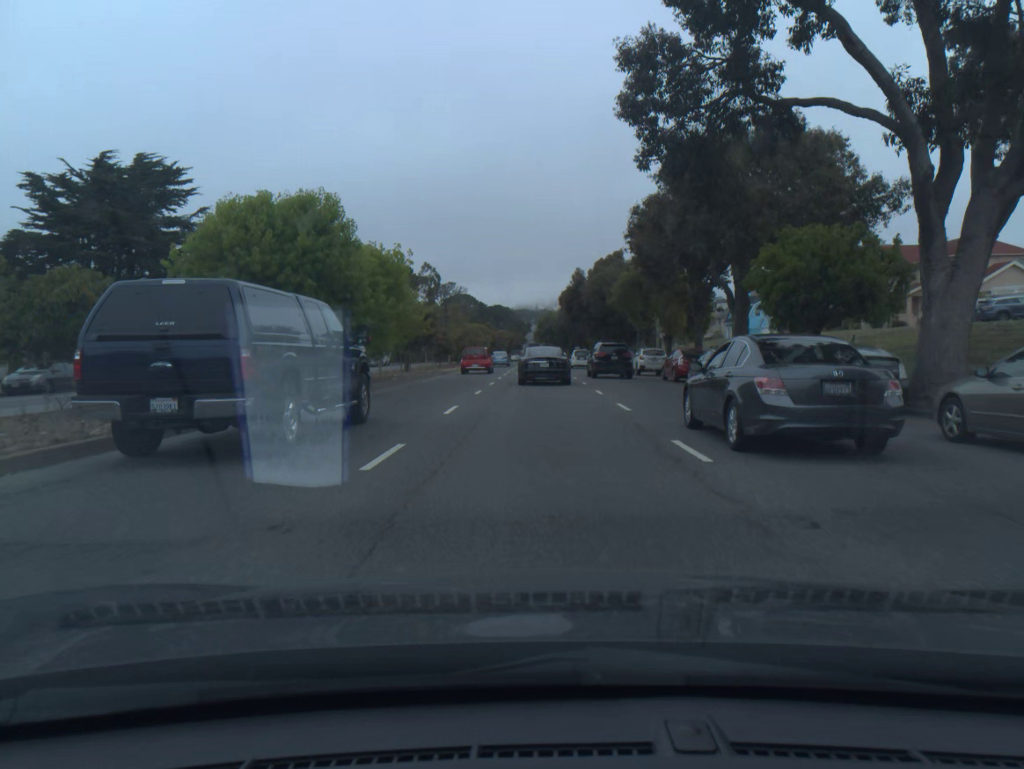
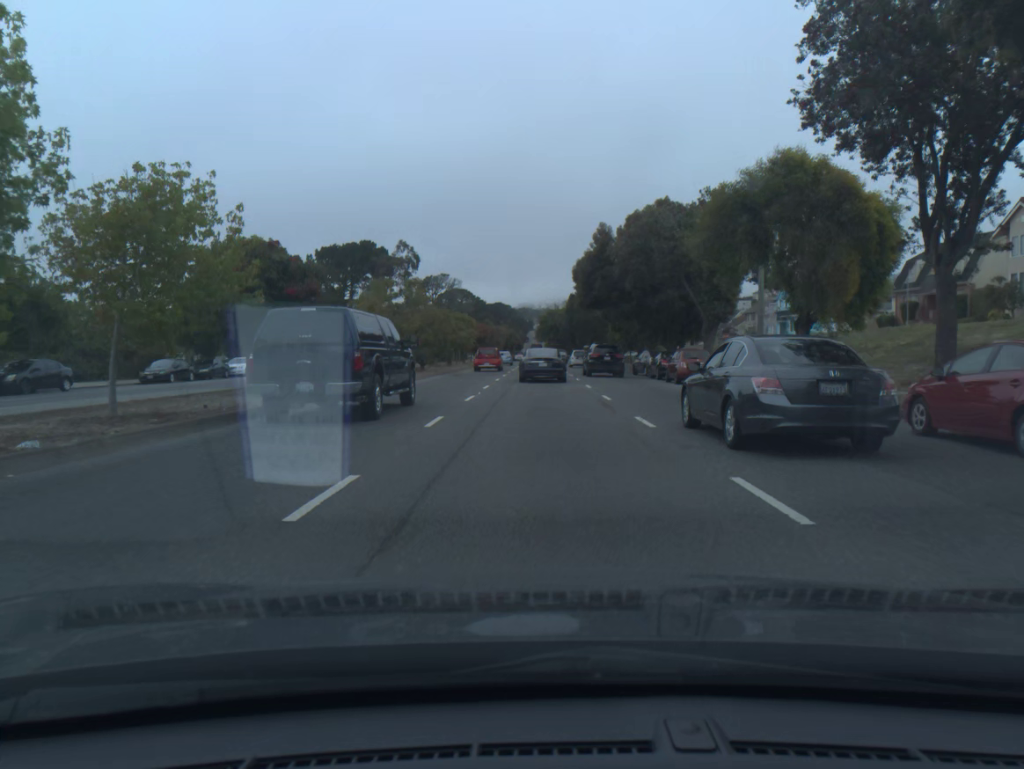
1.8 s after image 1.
(0.0, +24.6) m; 0°
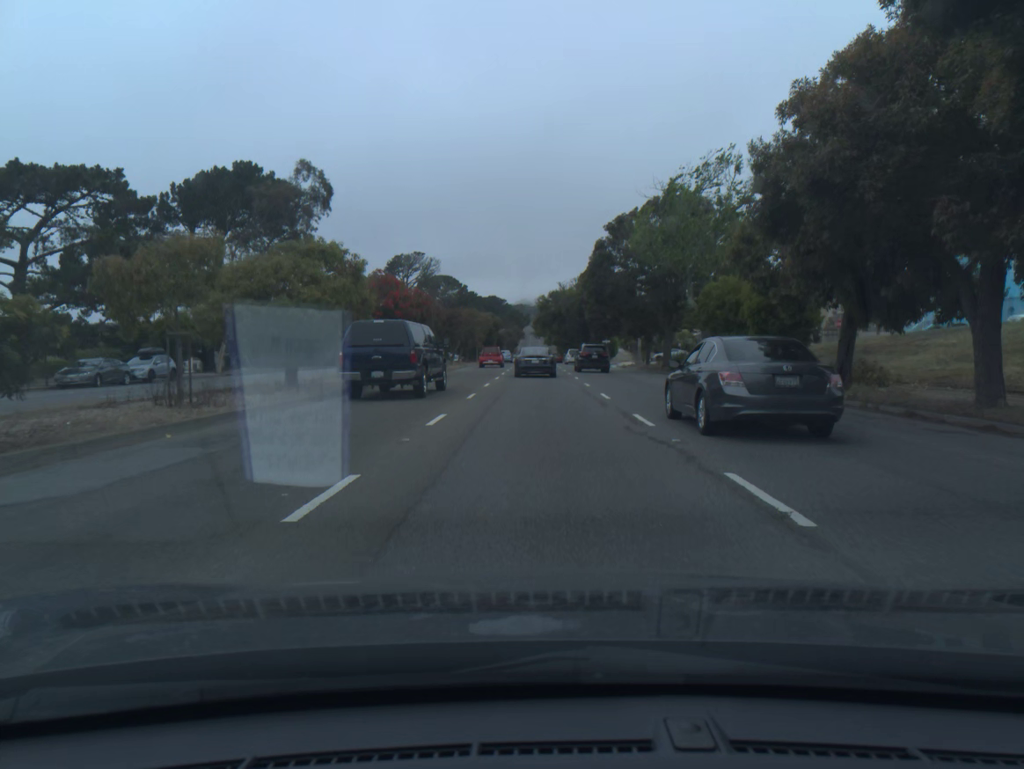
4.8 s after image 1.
(0.0, +43.1) m; 0°
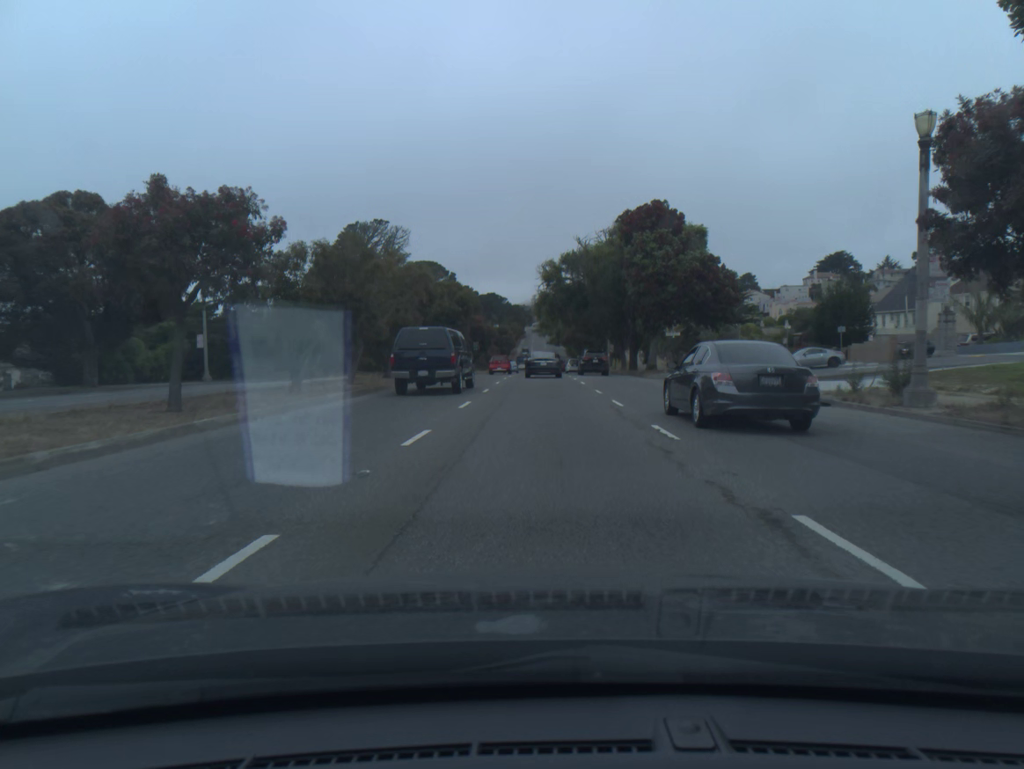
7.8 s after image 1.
(-0.1, +46.2) m; 0°
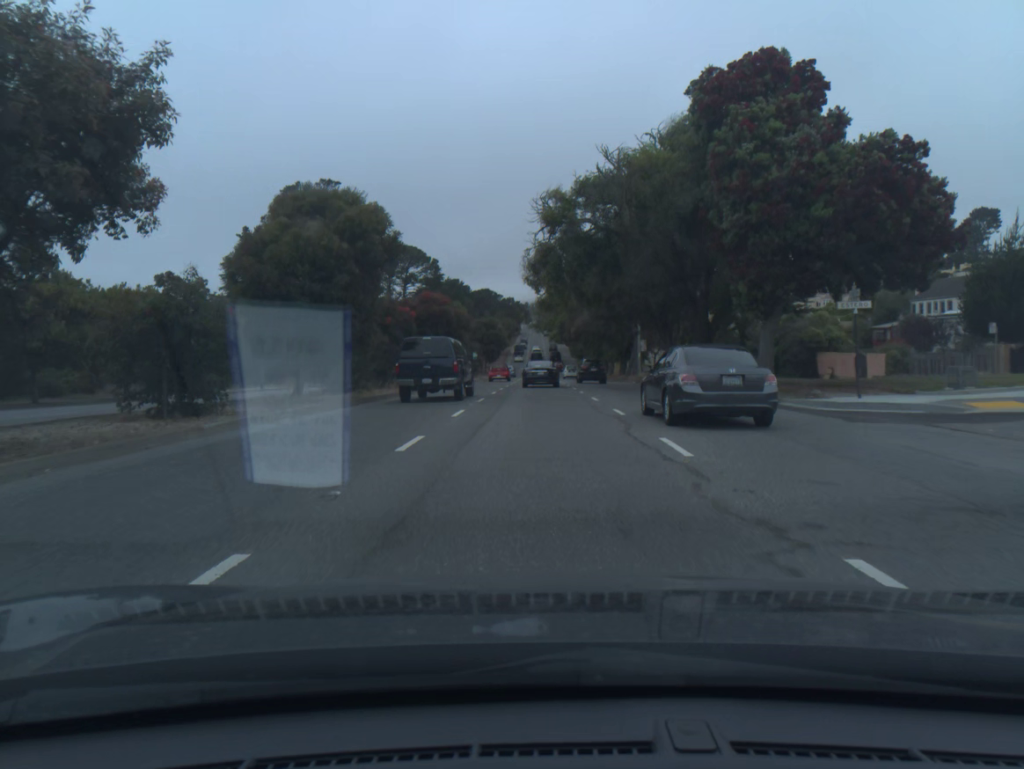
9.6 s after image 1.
(+0.1, +29.8) m; 0°
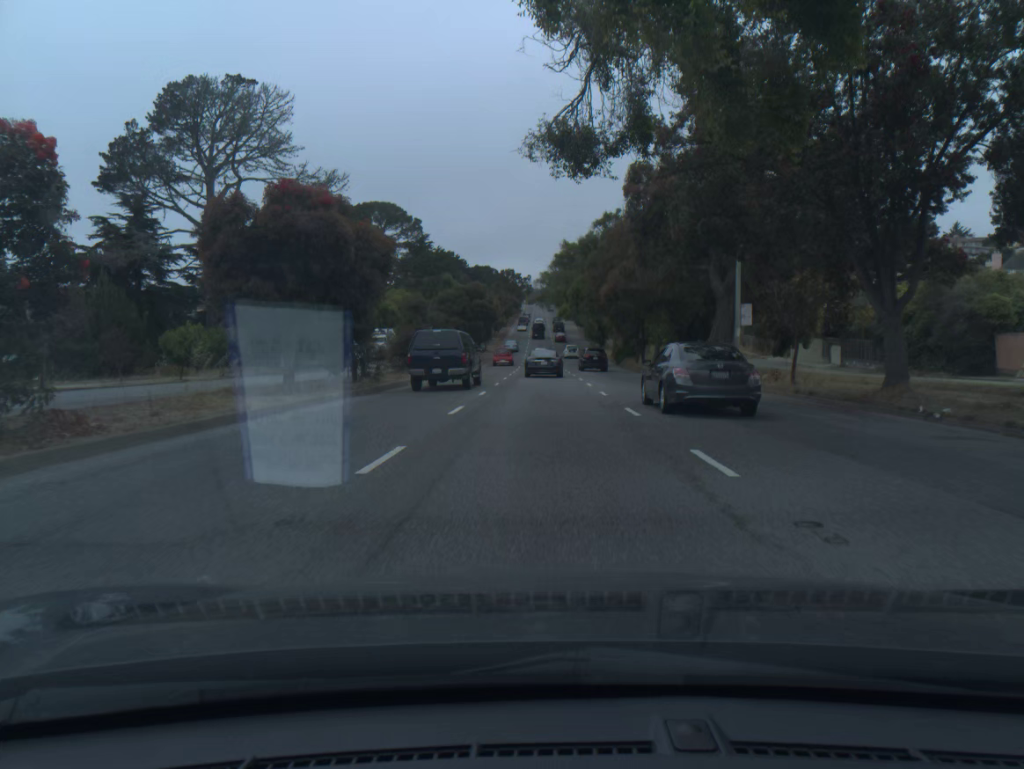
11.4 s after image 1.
(-0.1, +30.4) m; 0°
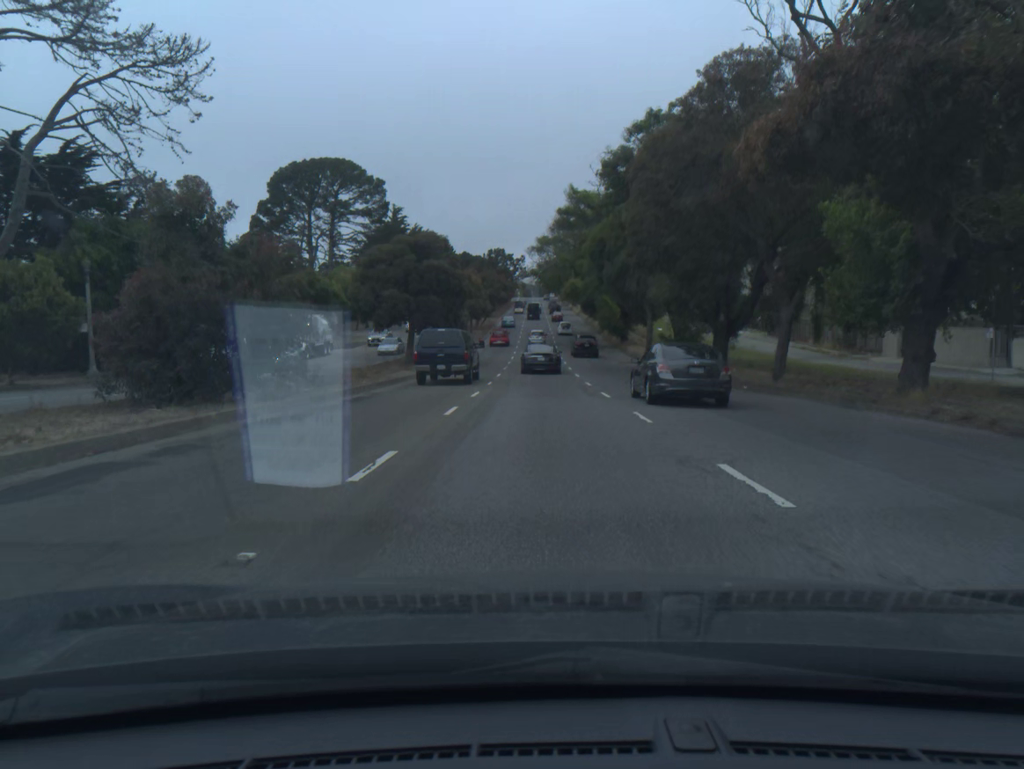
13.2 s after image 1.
(0.0, +30.2) m; 0°
